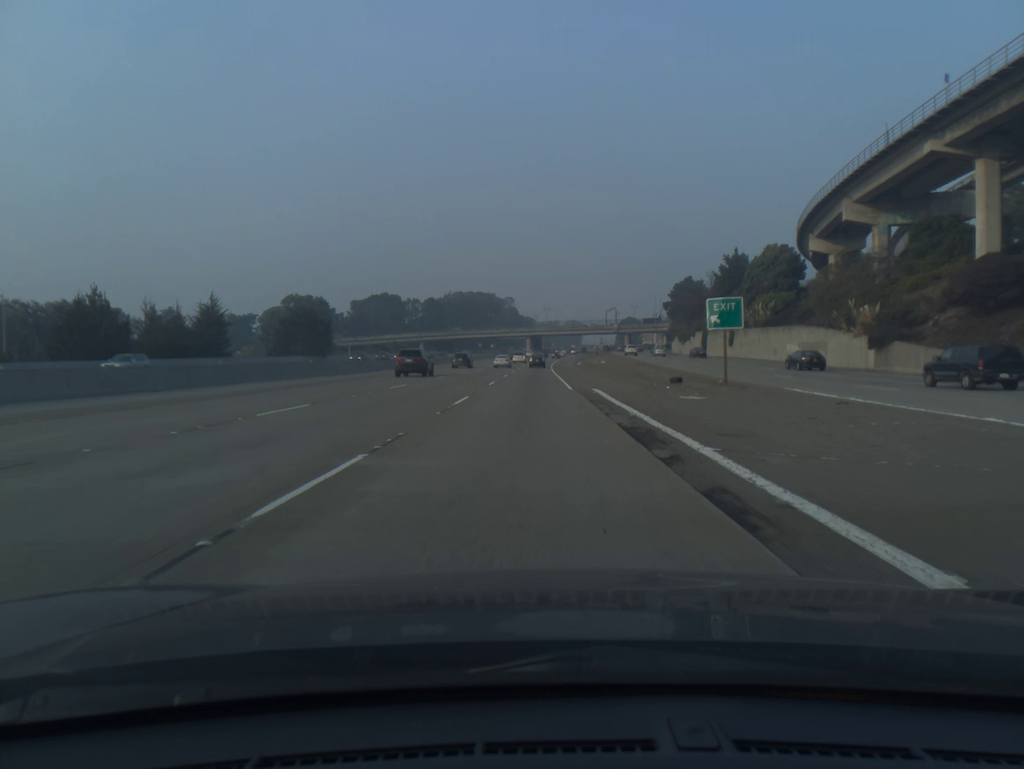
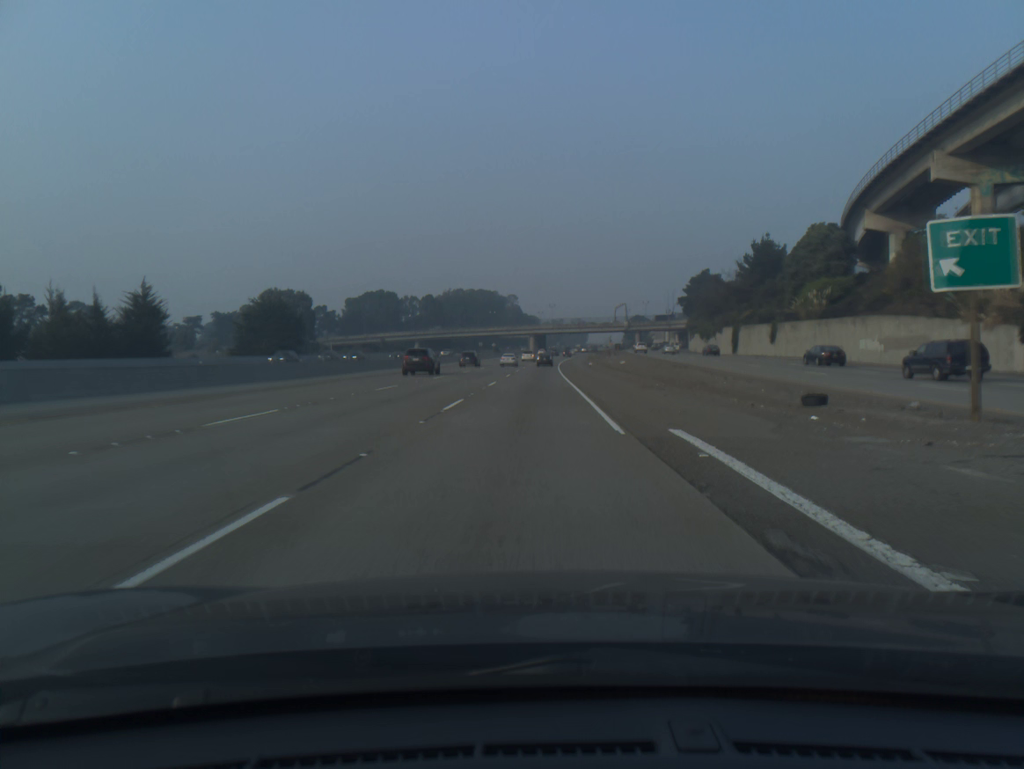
(0.0, +17.3) m; 0°
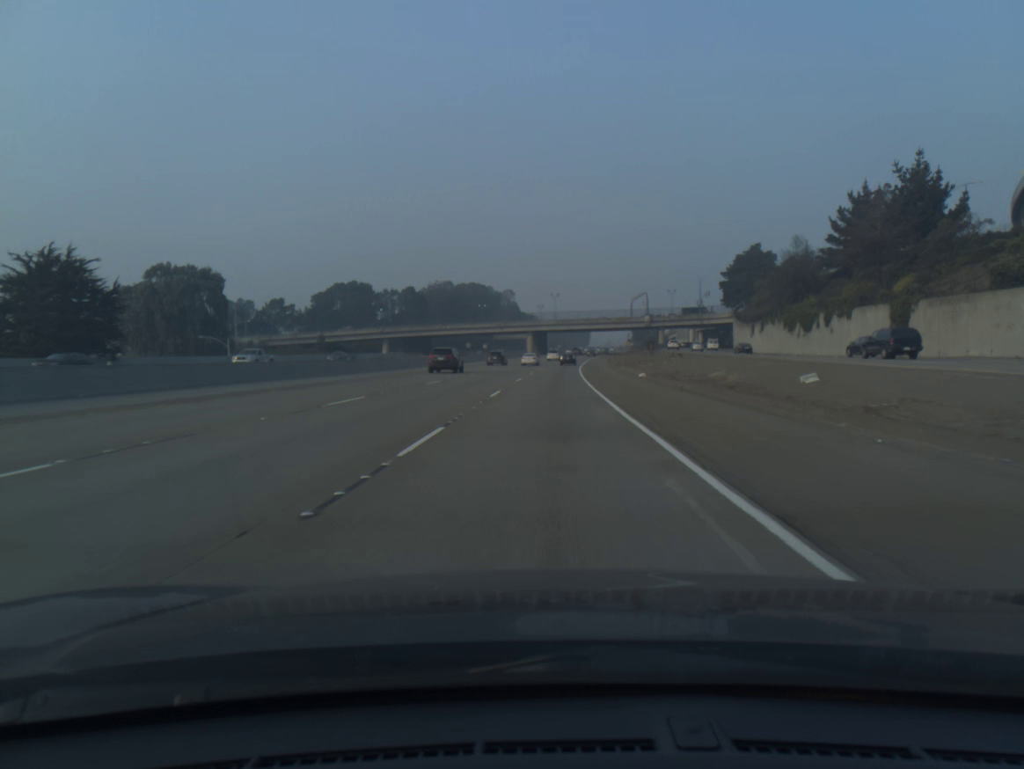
(-0.2, +51.8) m; 0°
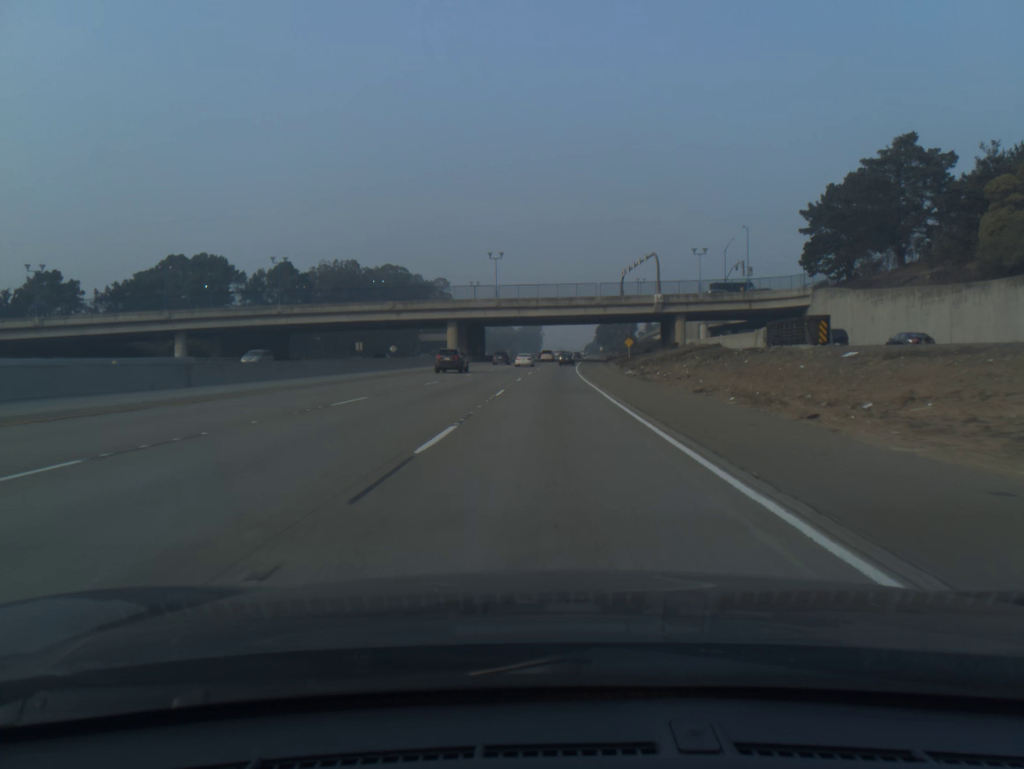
(+2.5, +86.1) m; +4°
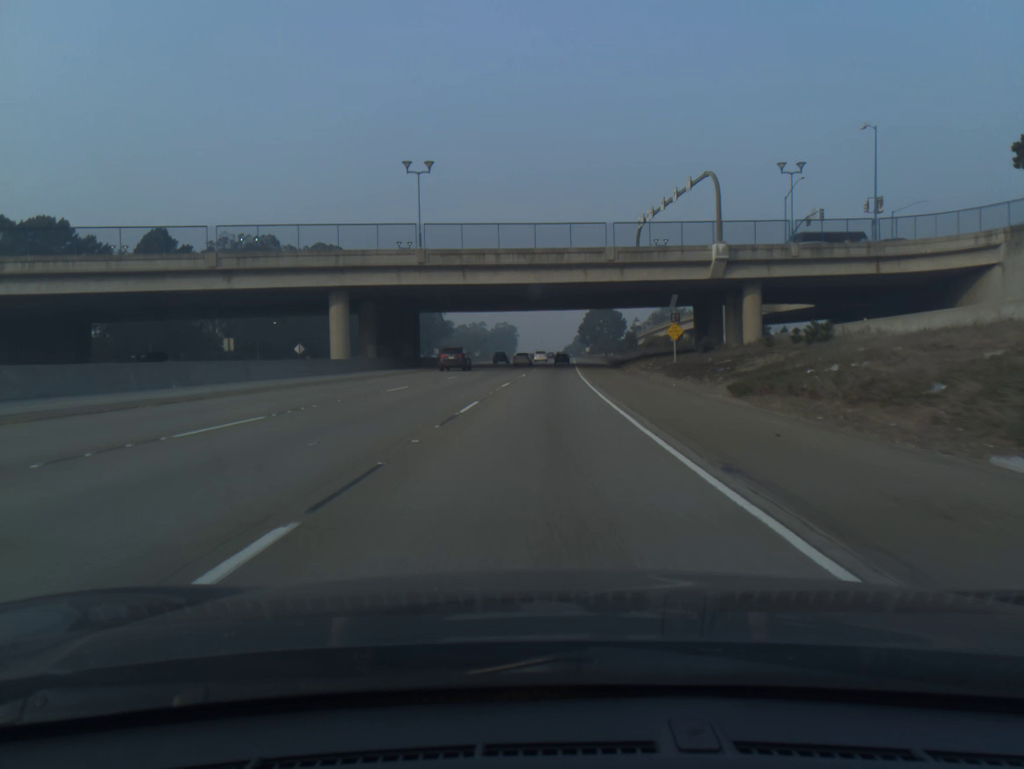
(+0.9, +51.5) m; +2°
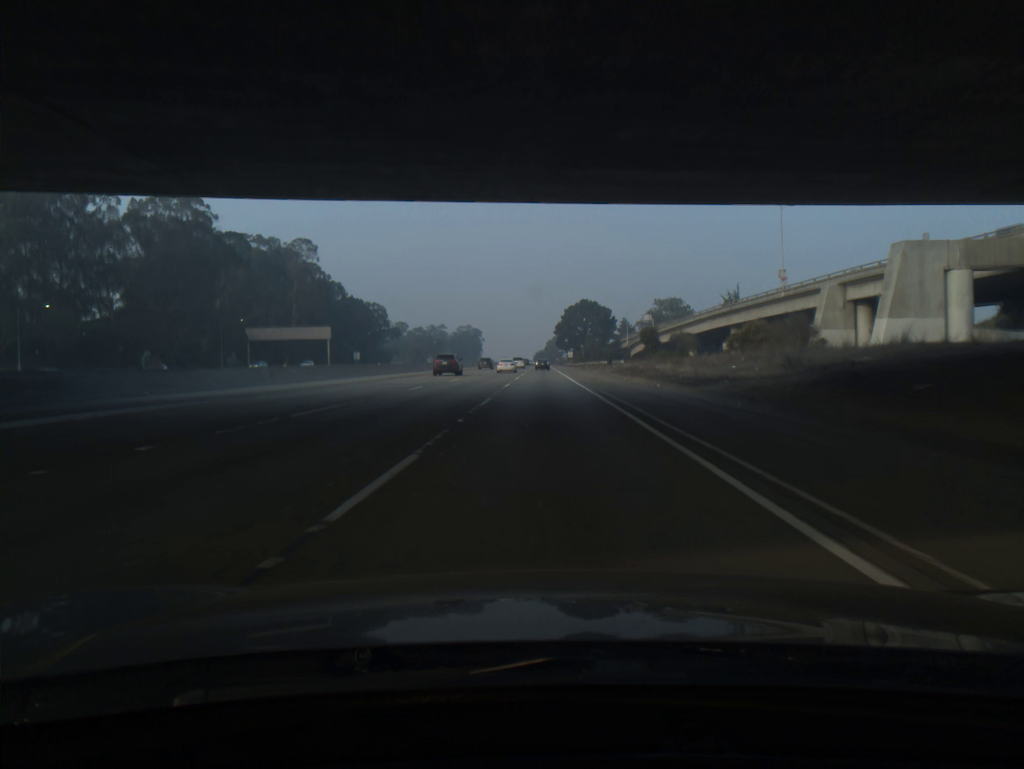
(+1.2, +68.6) m; +2°
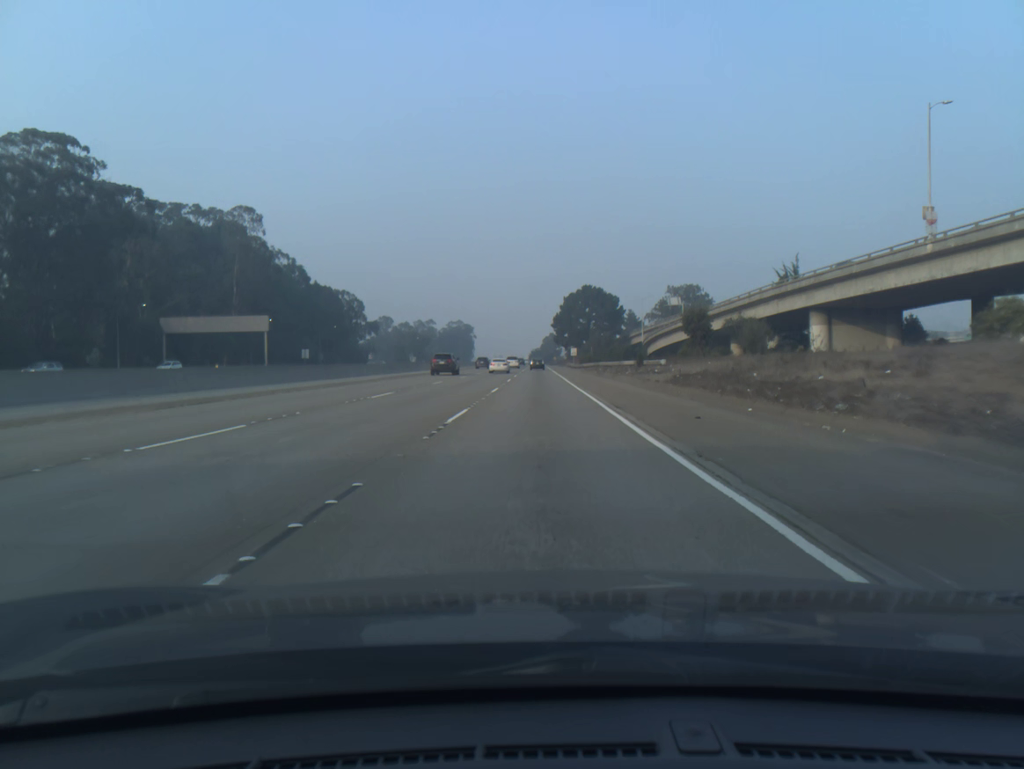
(+0.2, +34.4) m; 0°
